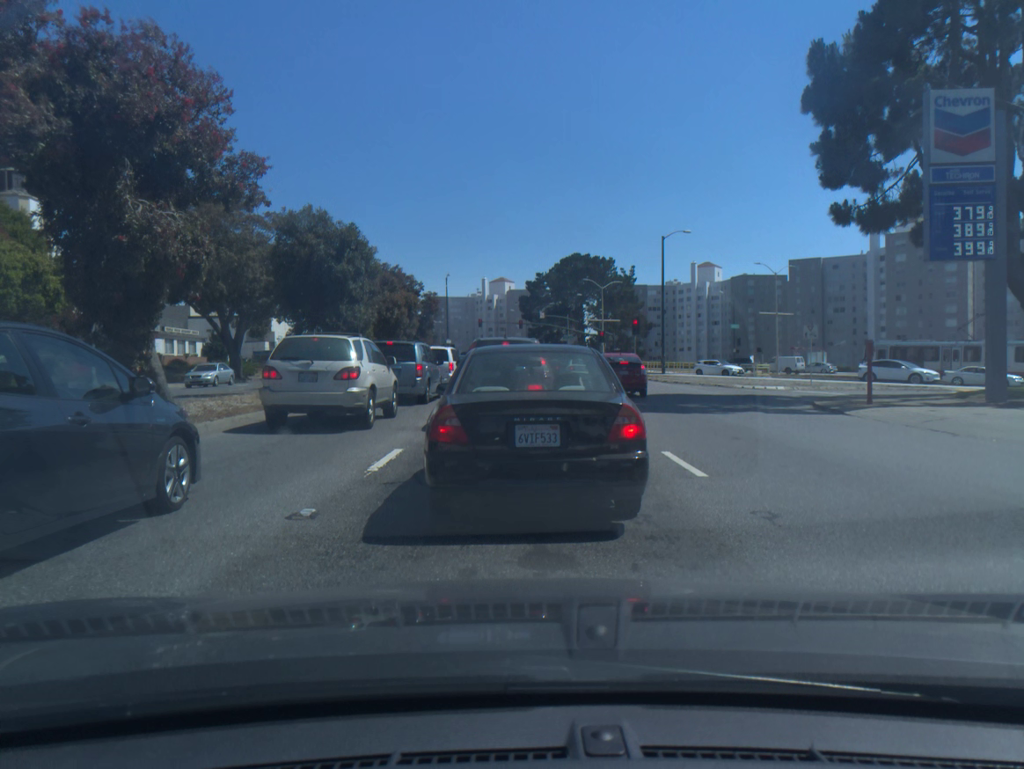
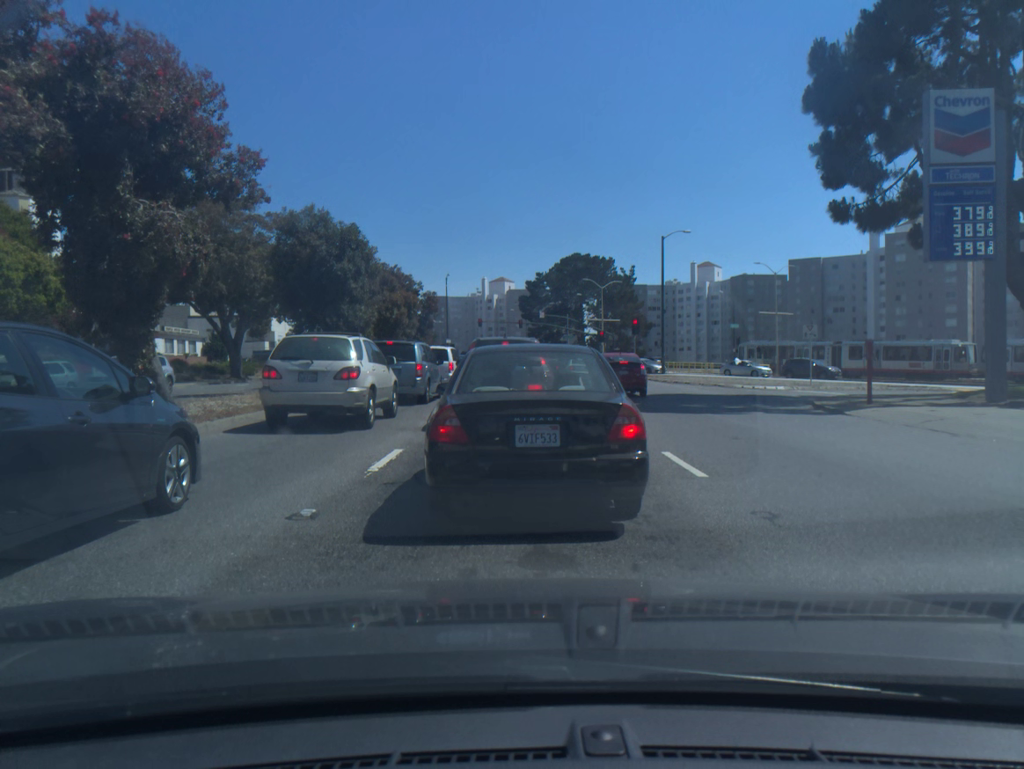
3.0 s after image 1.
(0.0, 0.0) m; 0°
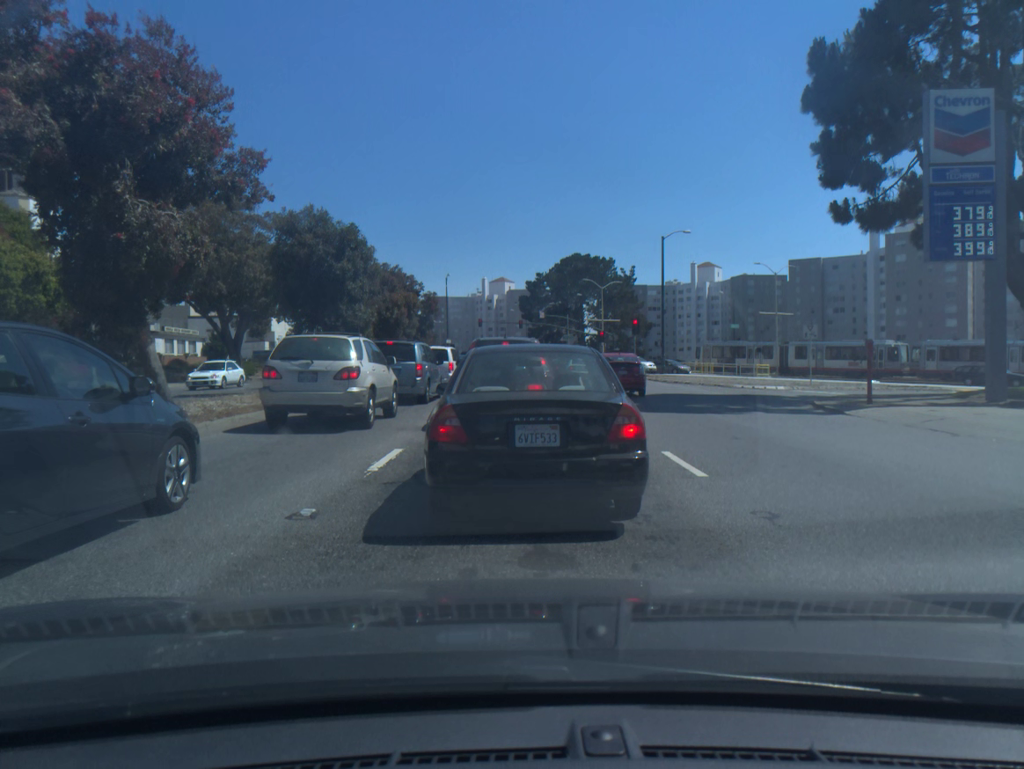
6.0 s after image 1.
(0.0, 0.0) m; 0°
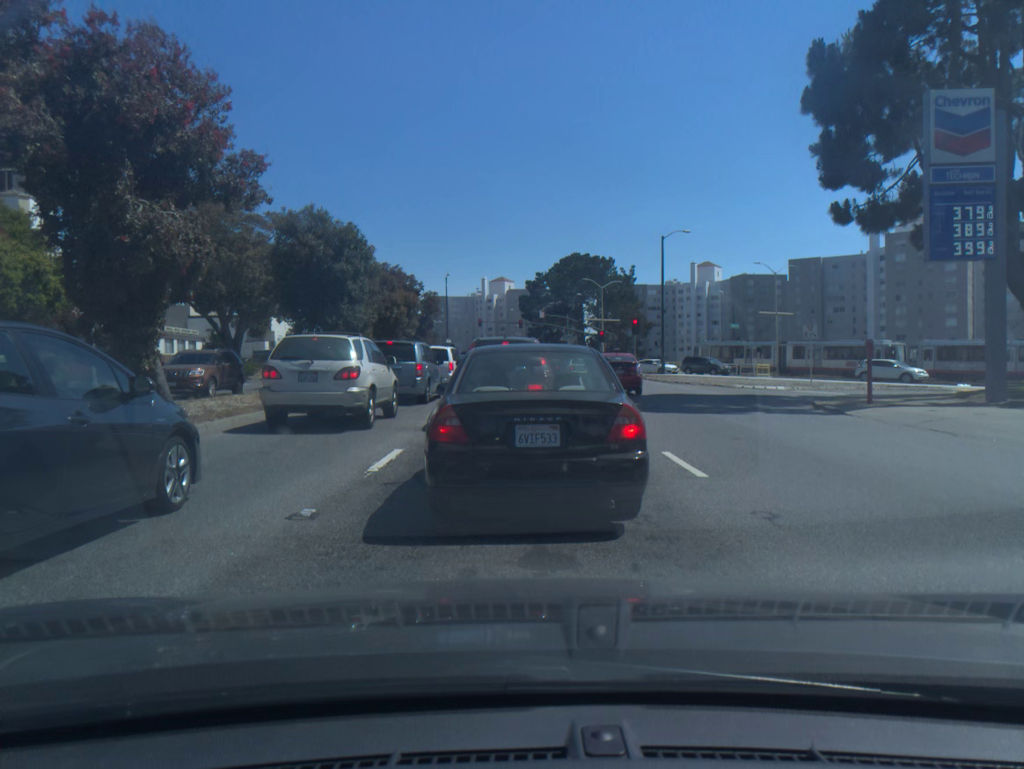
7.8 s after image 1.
(0.0, 0.0) m; 0°
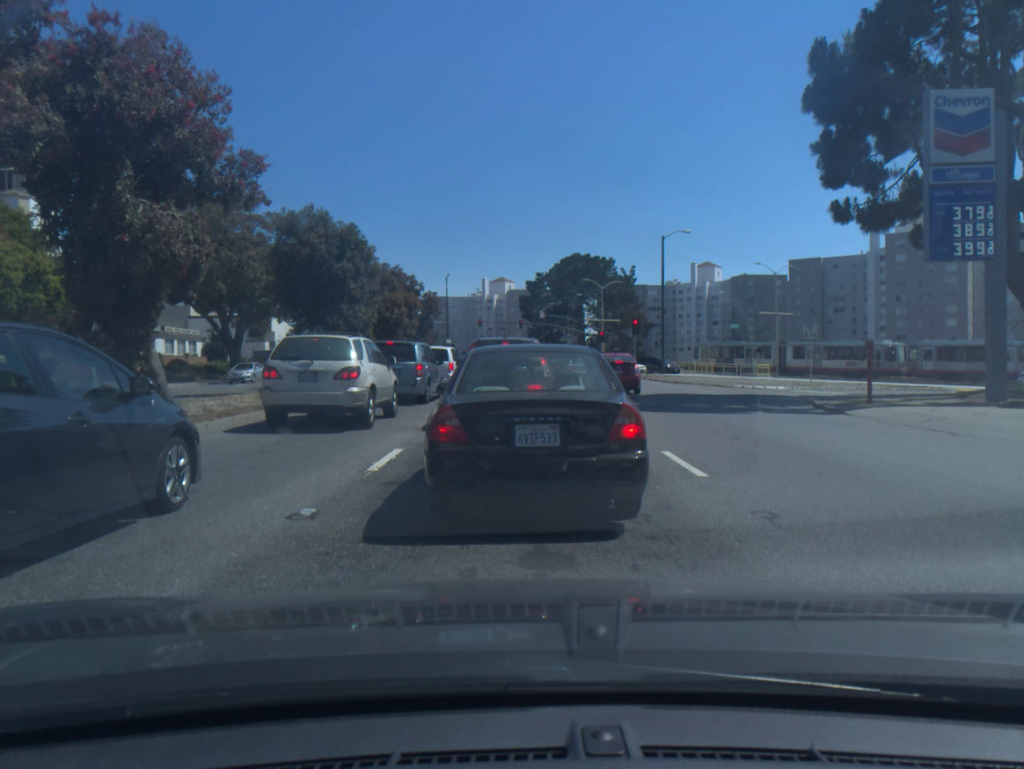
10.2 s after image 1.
(0.0, 0.0) m; 0°
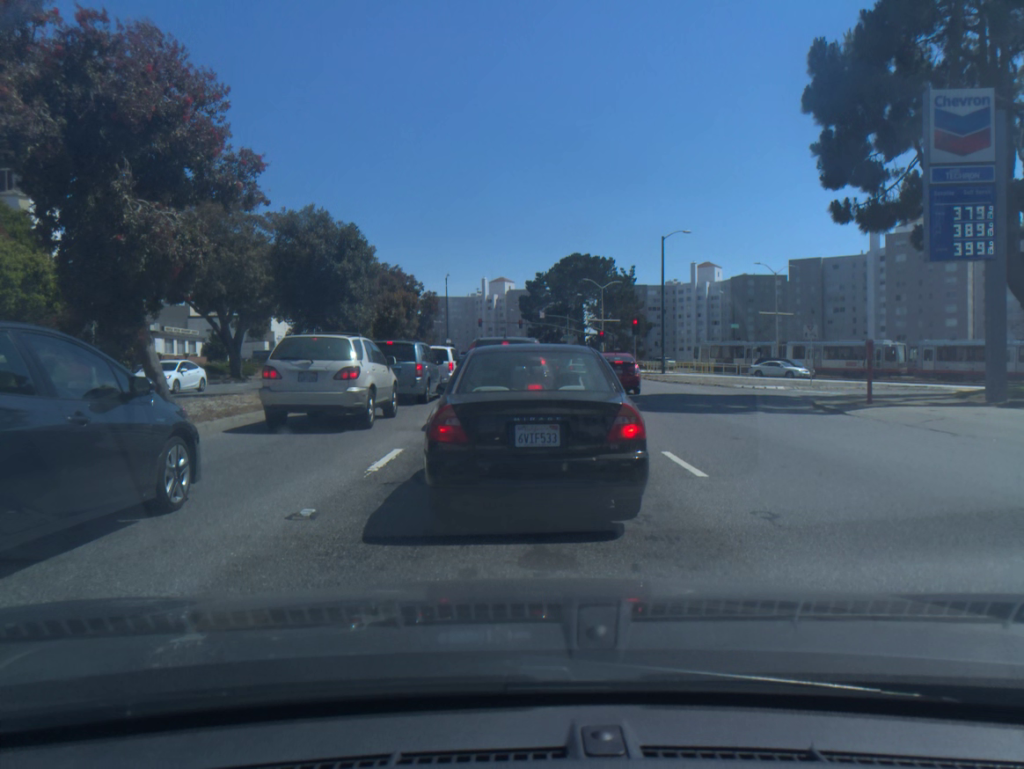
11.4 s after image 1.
(0.0, 0.0) m; 0°
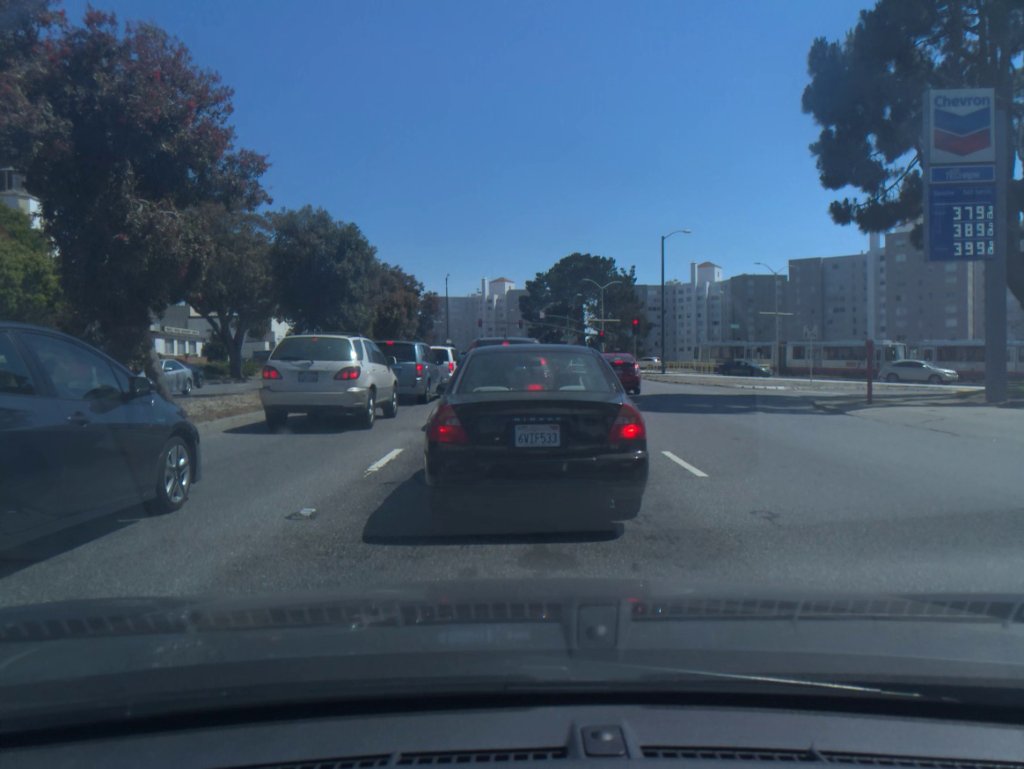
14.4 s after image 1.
(0.0, 0.0) m; 0°
